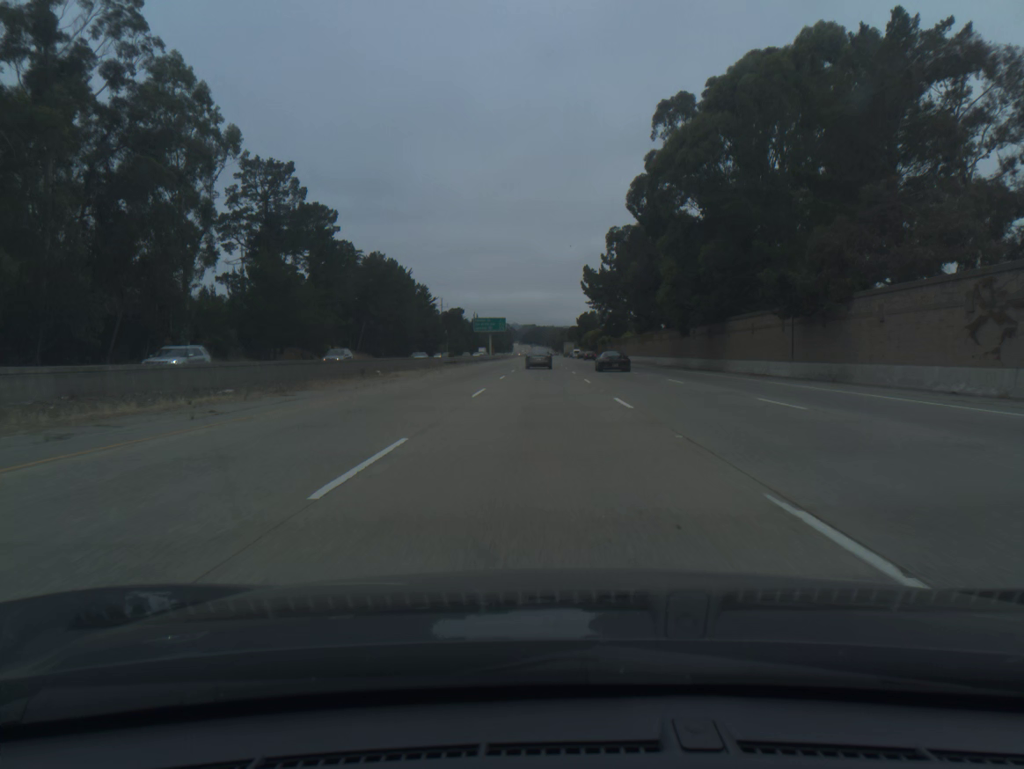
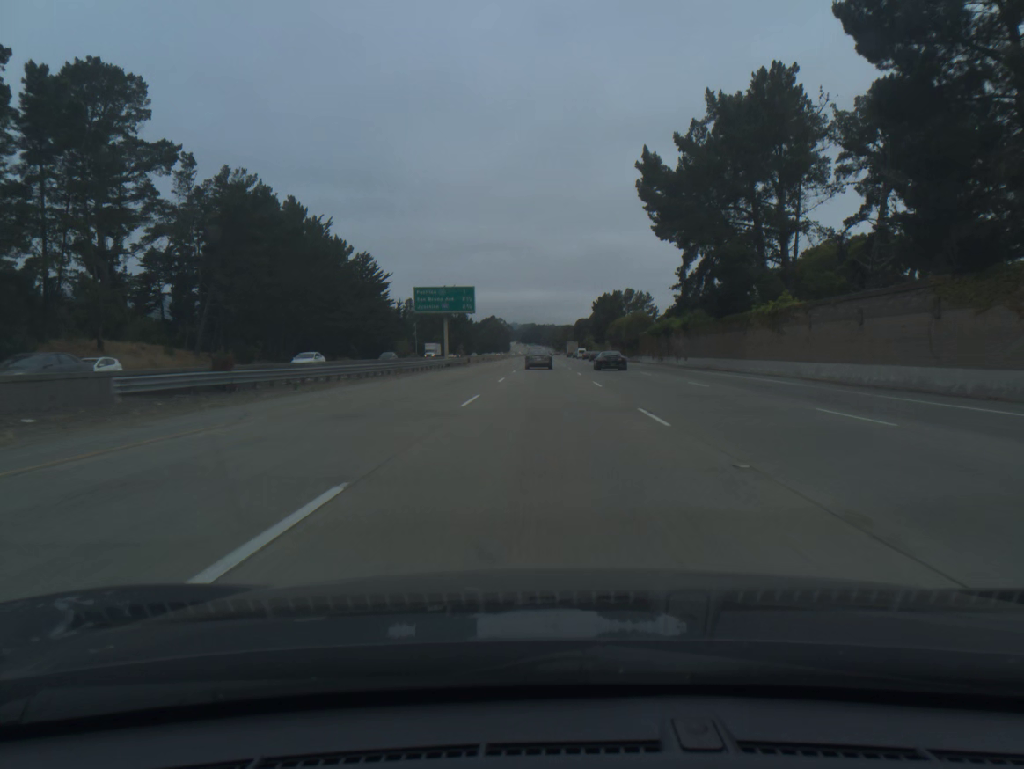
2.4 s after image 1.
(-0.2, +77.0) m; 0°
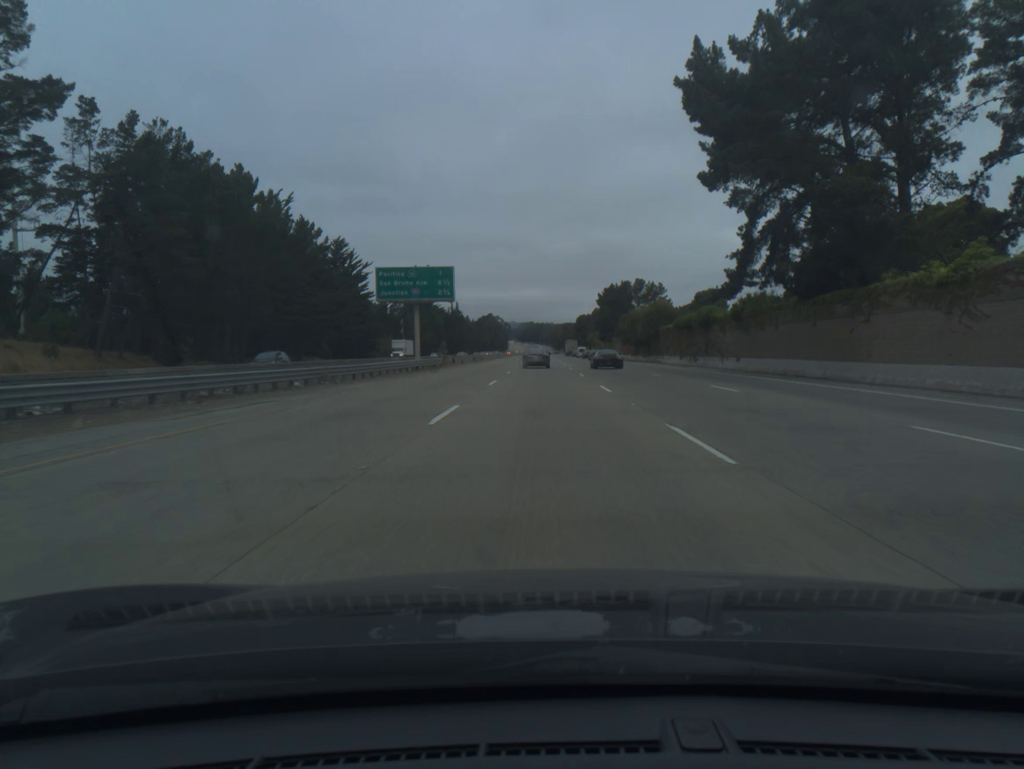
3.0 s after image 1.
(0.0, +19.1) m; 0°
